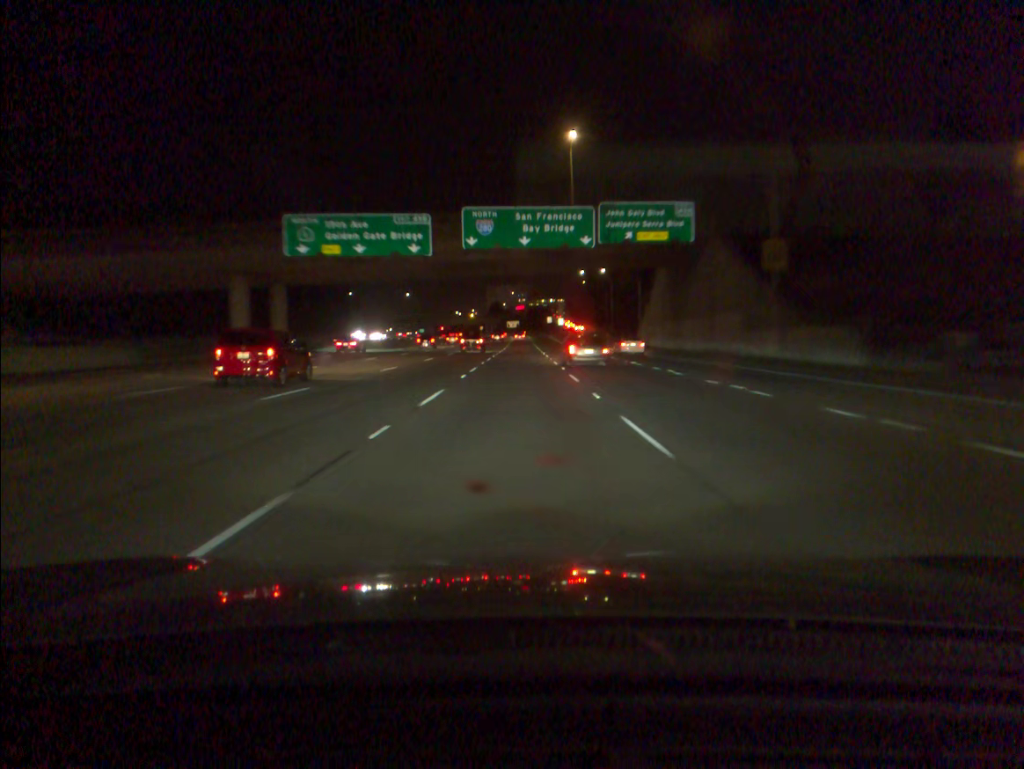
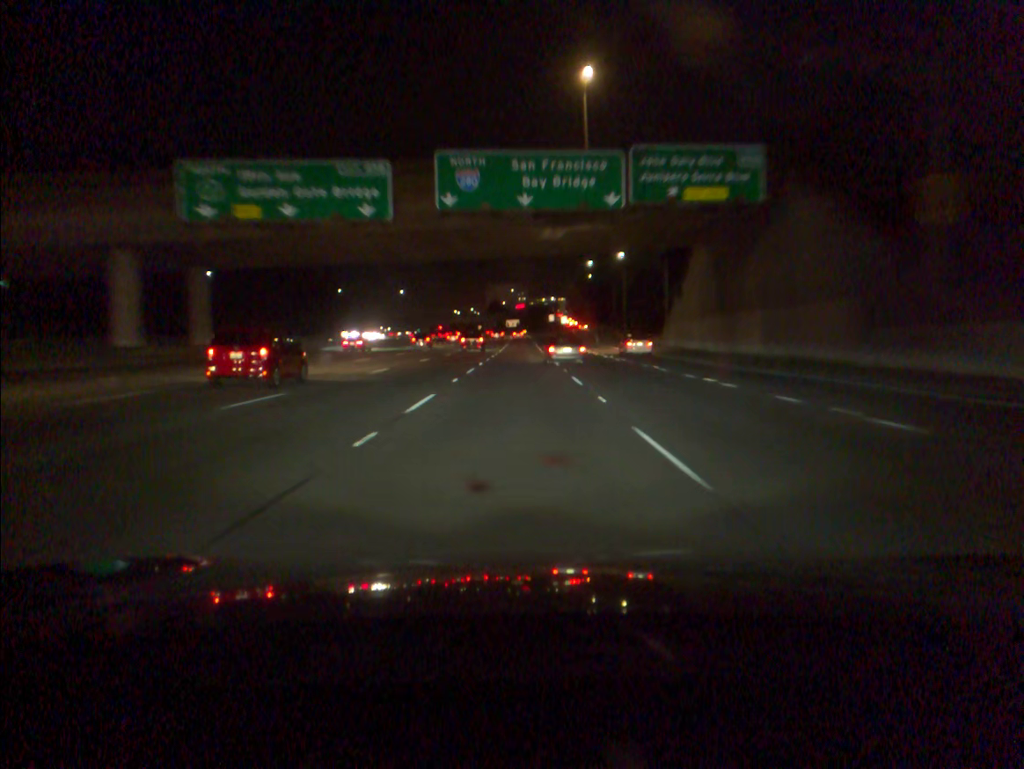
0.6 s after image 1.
(0.0, +16.4) m; 0°
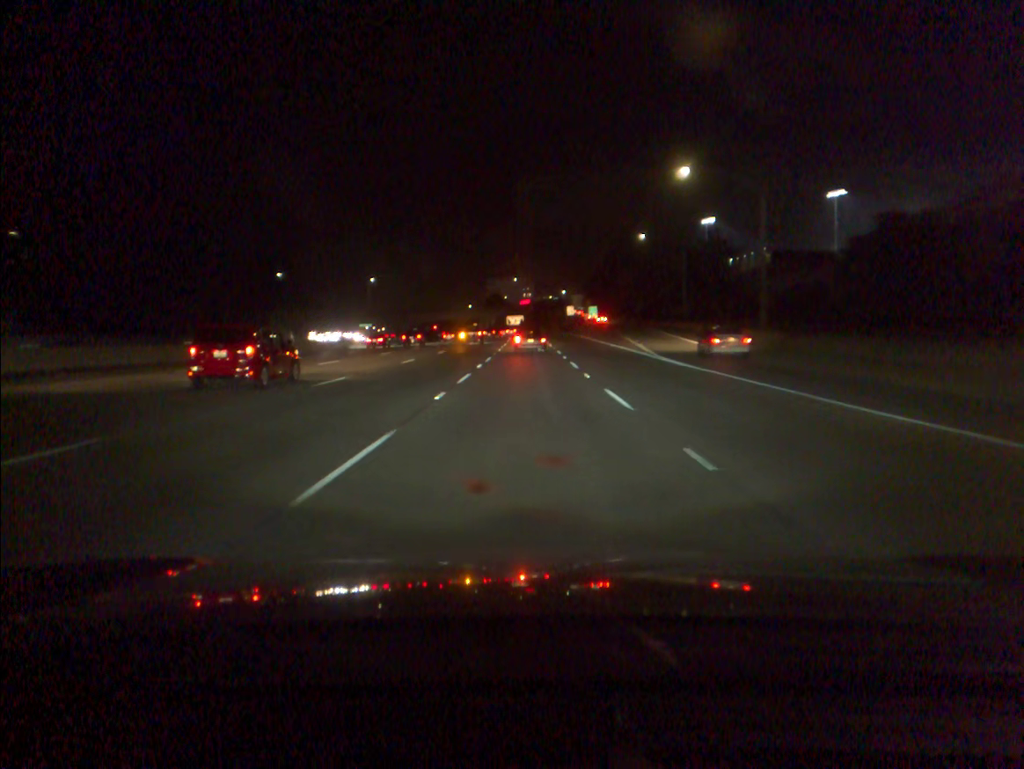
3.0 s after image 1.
(-0.2, +65.9) m; 0°
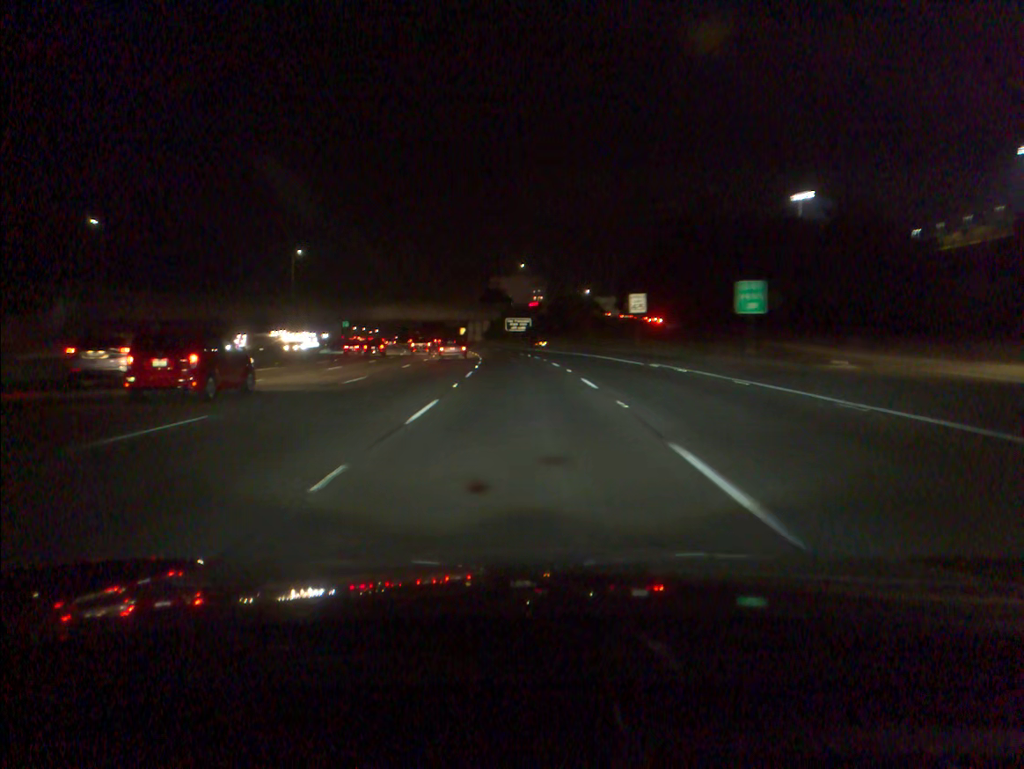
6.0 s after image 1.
(+0.1, +81.8) m; -1°
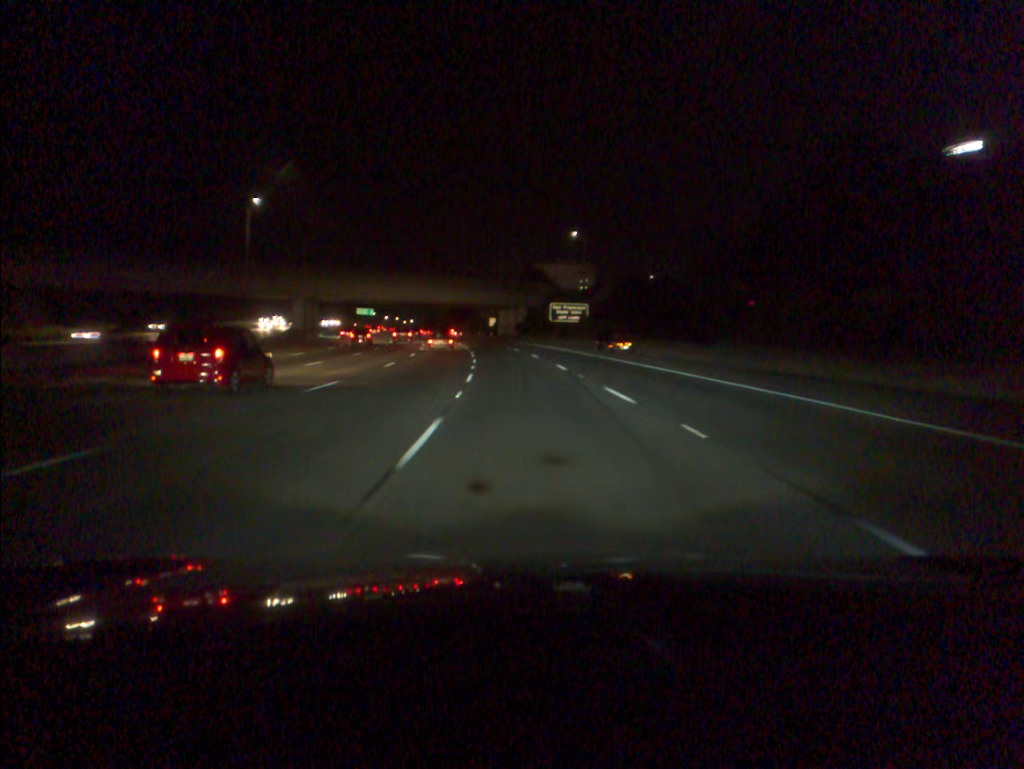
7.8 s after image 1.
(-1.3, +47.8) m; -3°
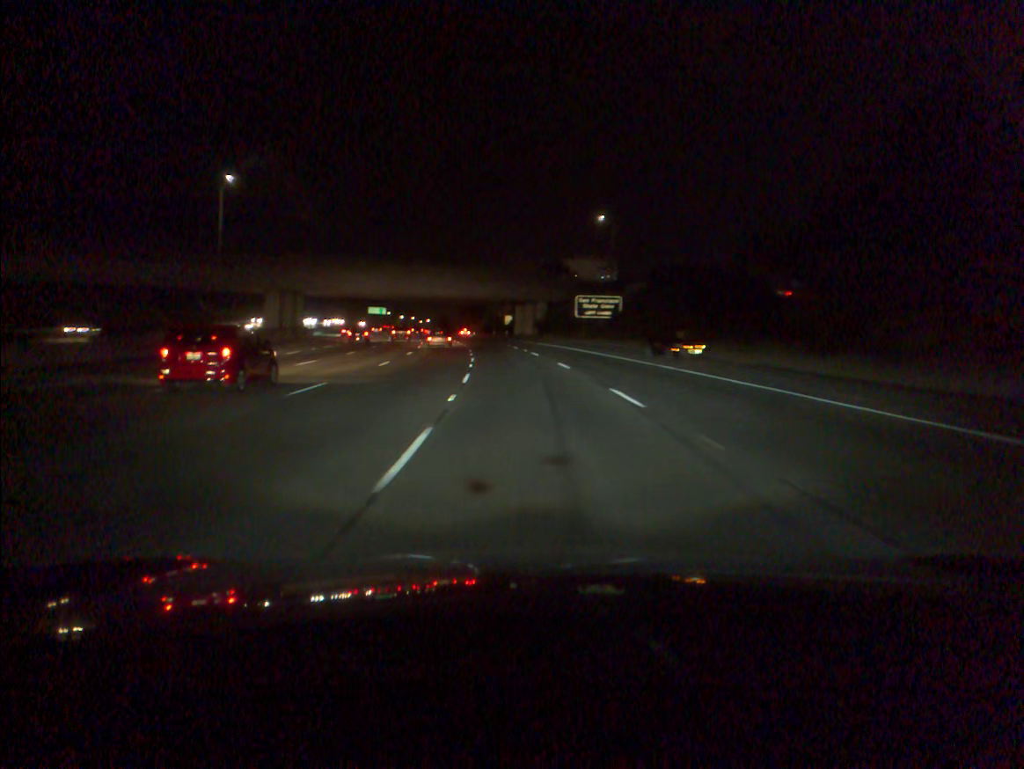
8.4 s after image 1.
(-0.2, +15.8) m; -1°
